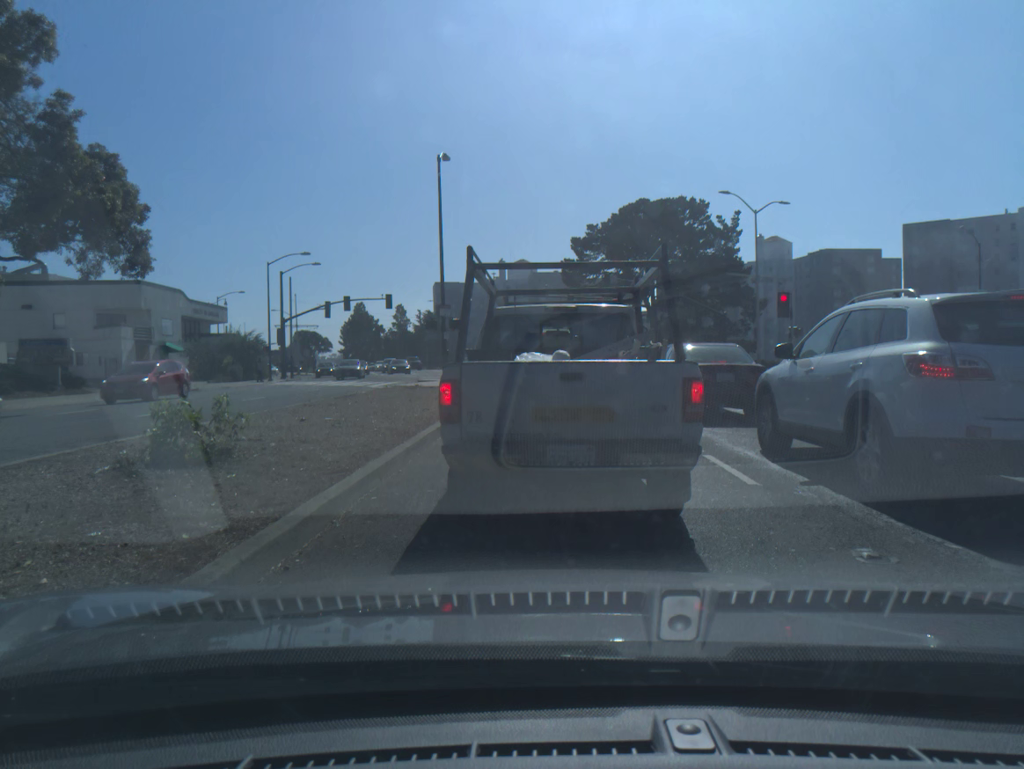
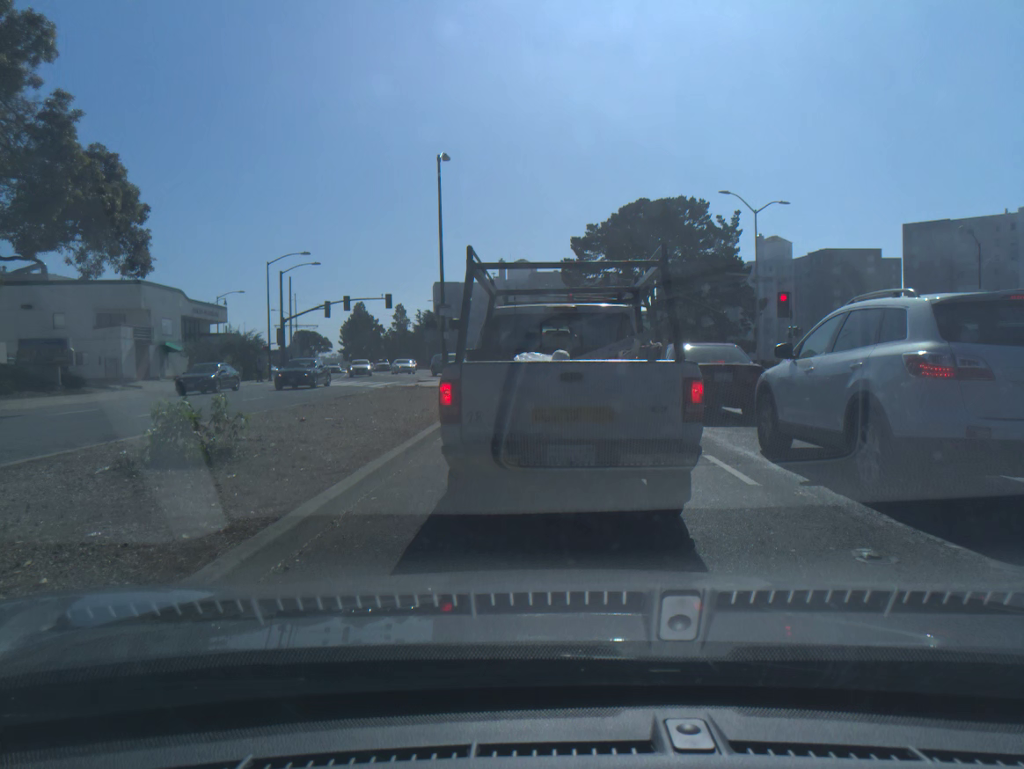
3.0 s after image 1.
(0.0, 0.0) m; 0°
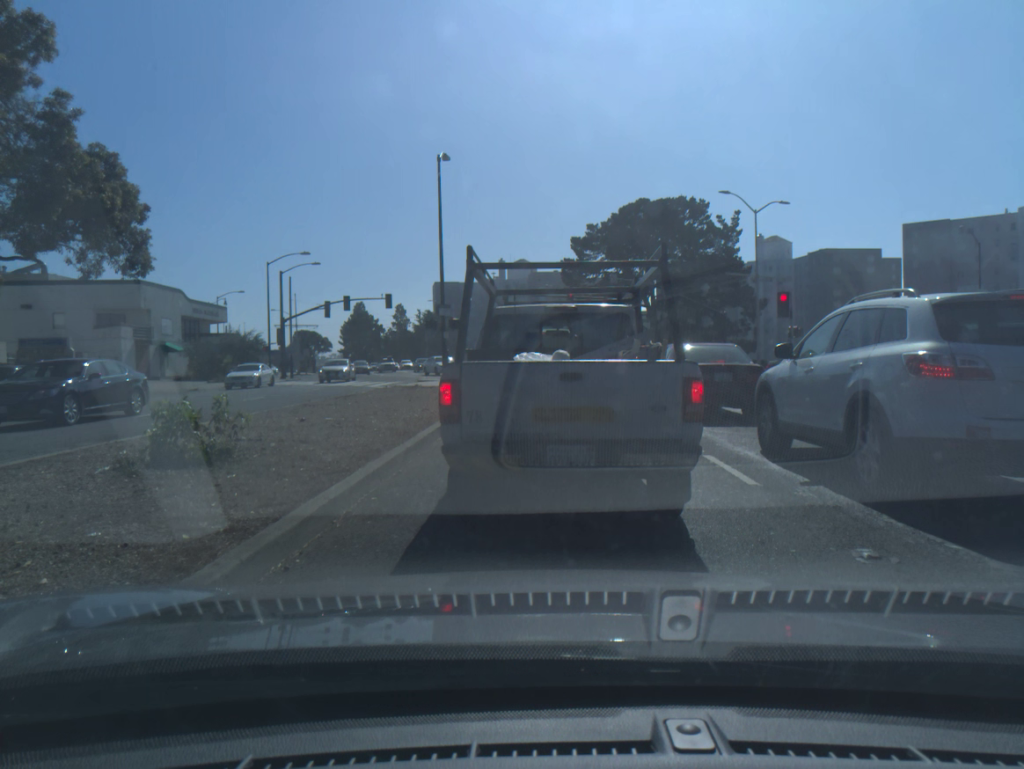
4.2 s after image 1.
(0.0, 0.0) m; 0°
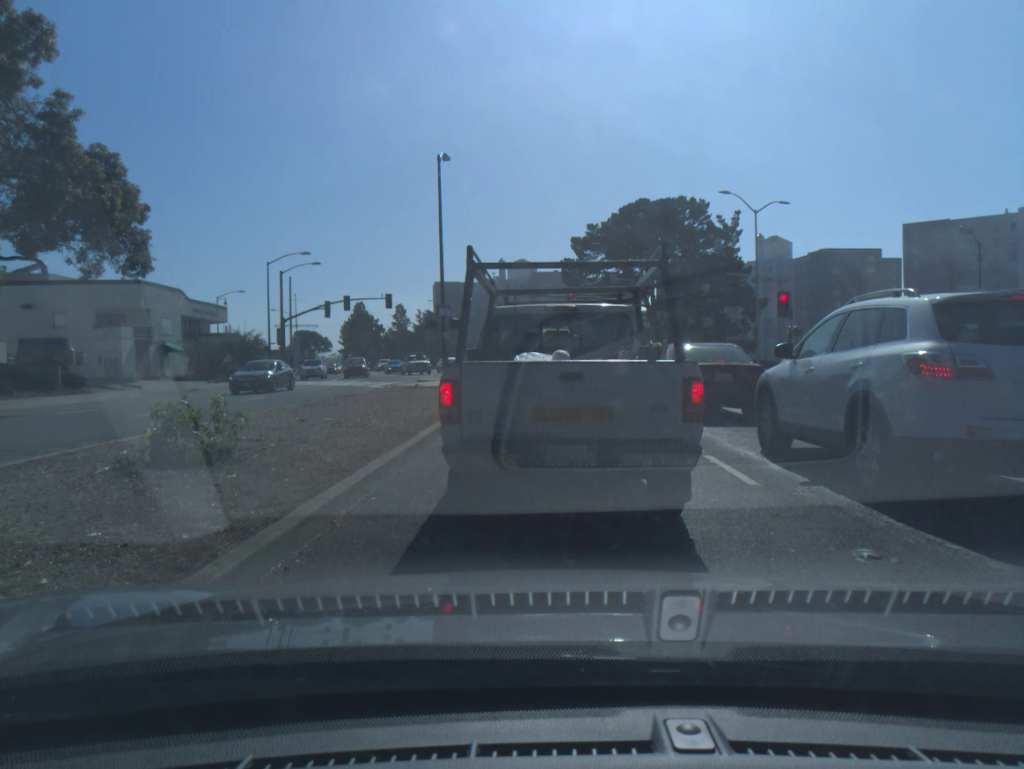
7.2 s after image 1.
(0.0, 0.0) m; 0°
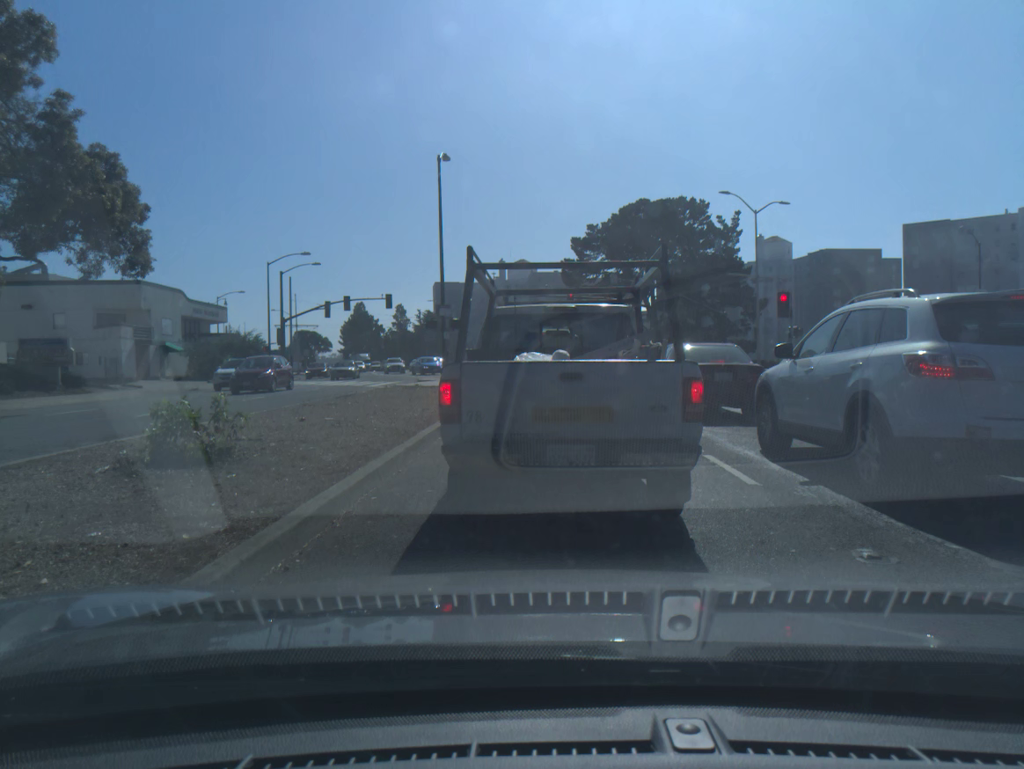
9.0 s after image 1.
(0.0, 0.0) m; 0°
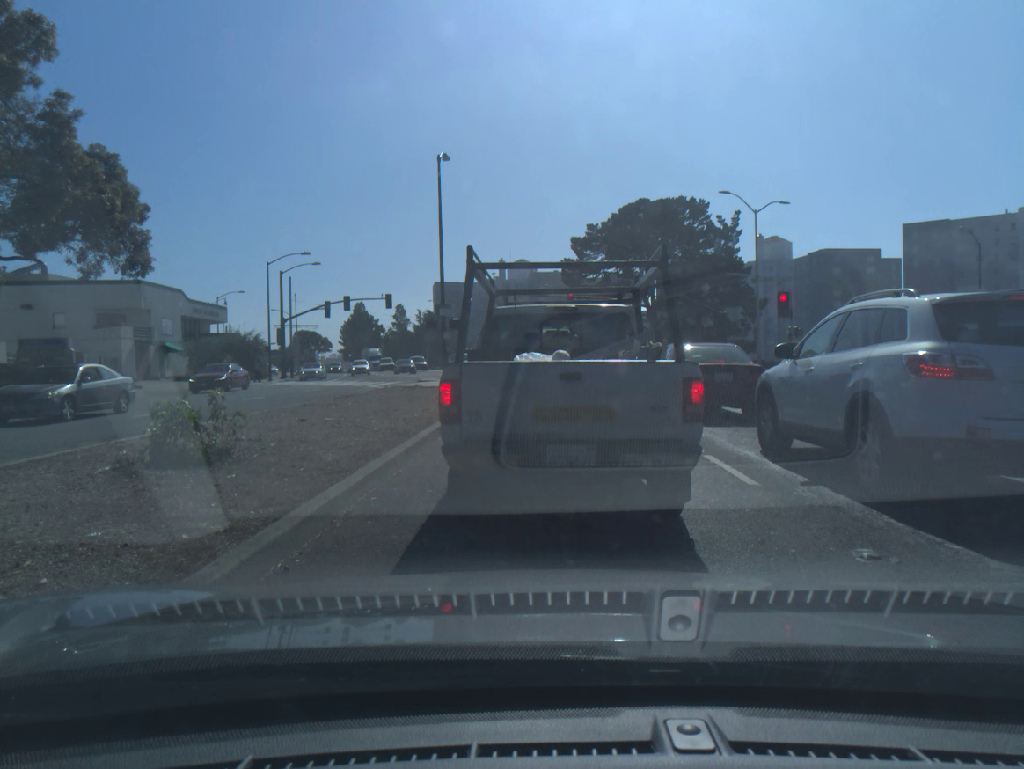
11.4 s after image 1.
(0.0, 0.0) m; 0°
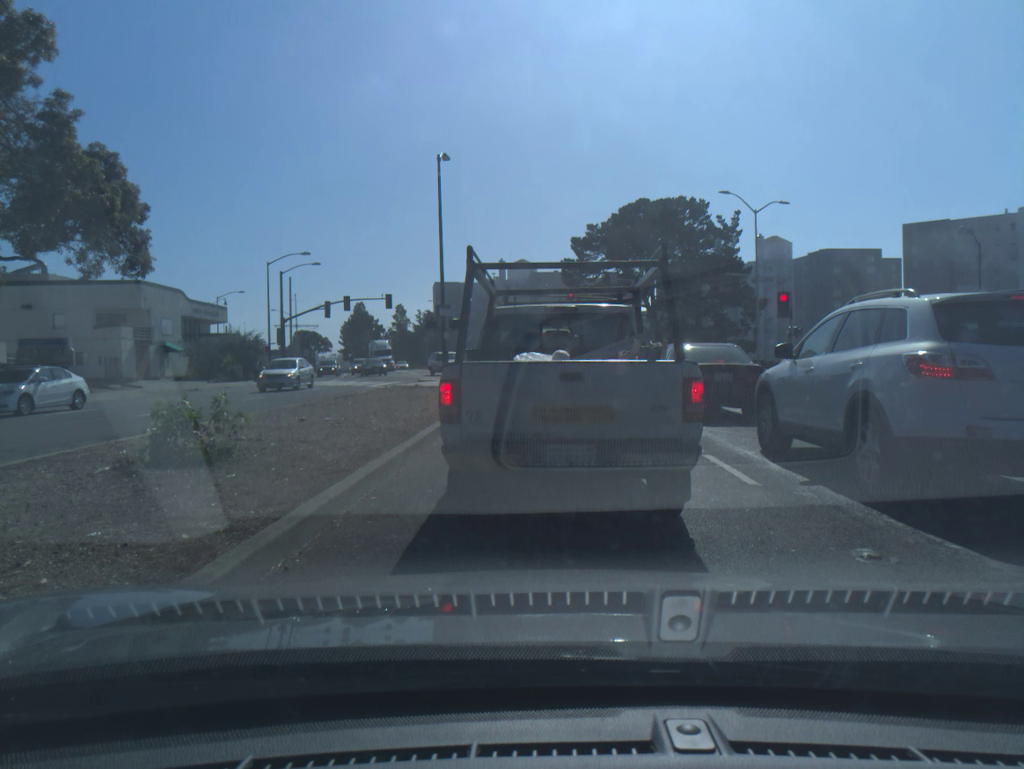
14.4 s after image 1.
(0.0, 0.0) m; 0°
